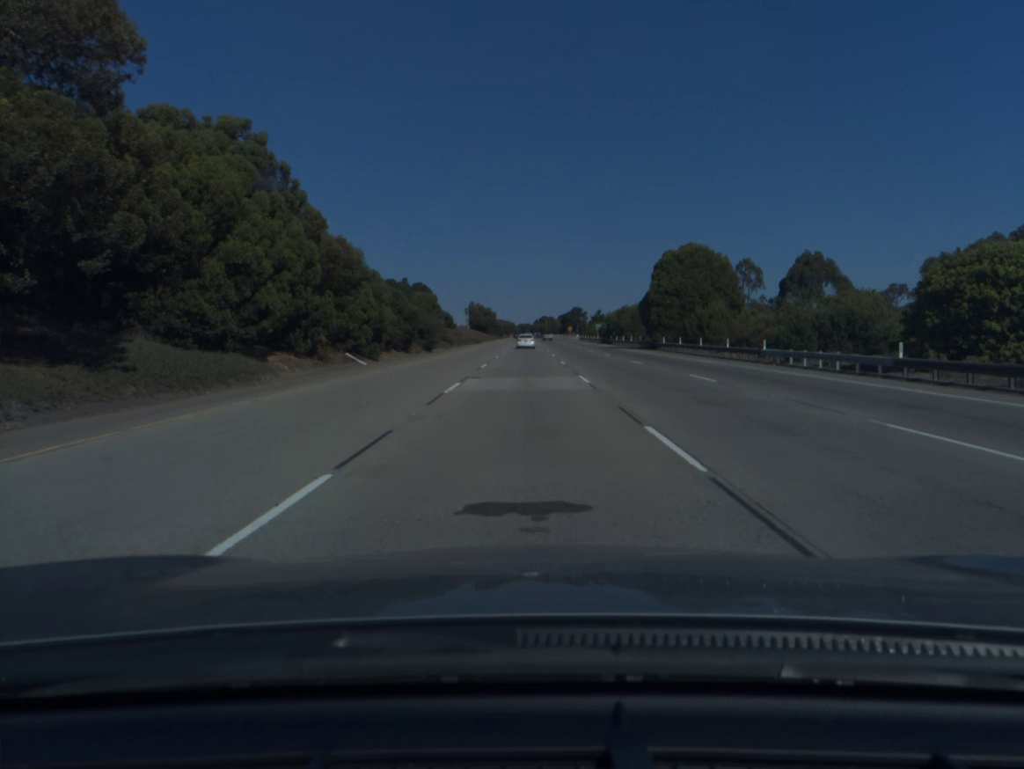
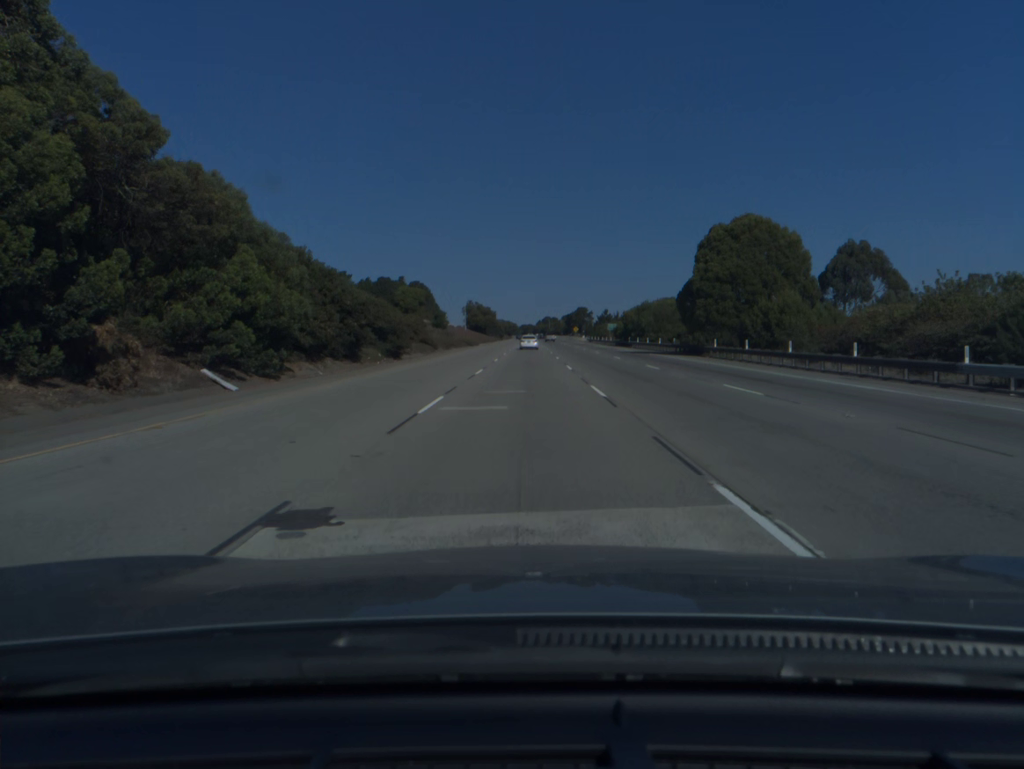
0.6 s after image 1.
(0.0, +19.0) m; 0°
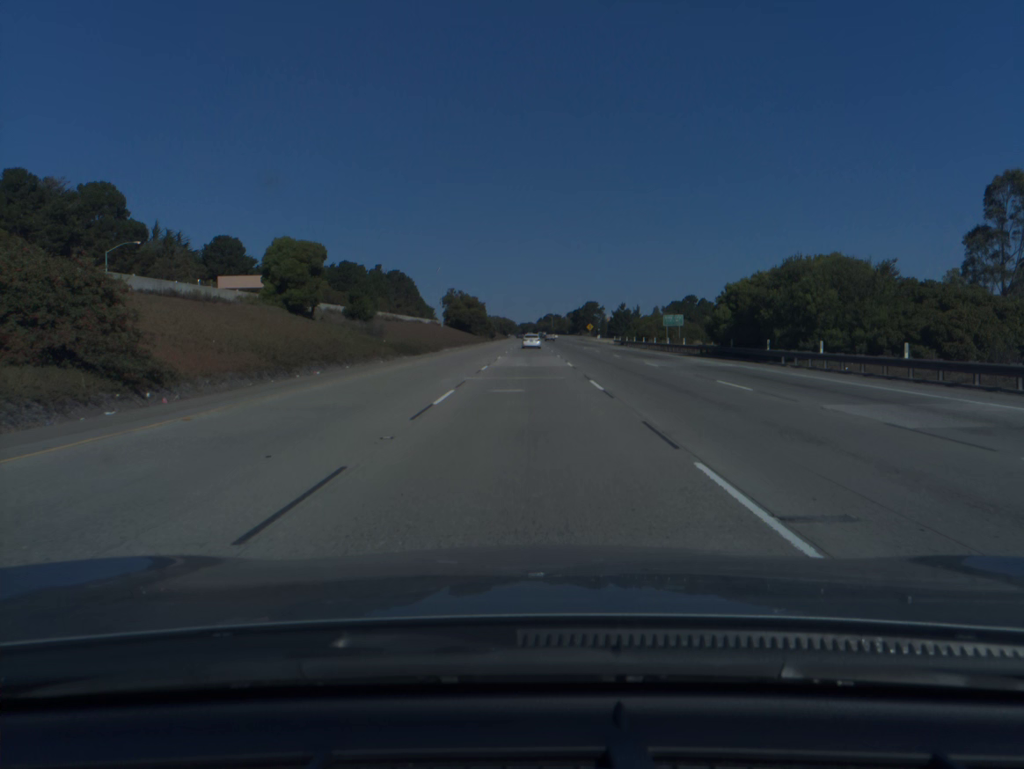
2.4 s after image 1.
(-0.1, +57.2) m; 0°
